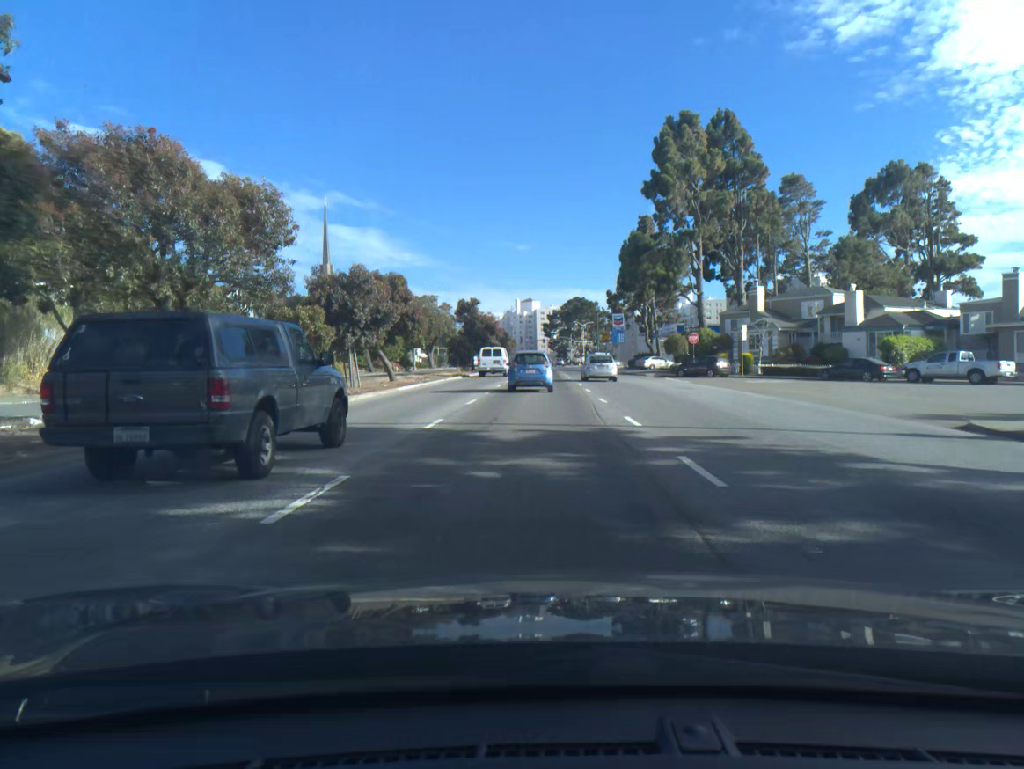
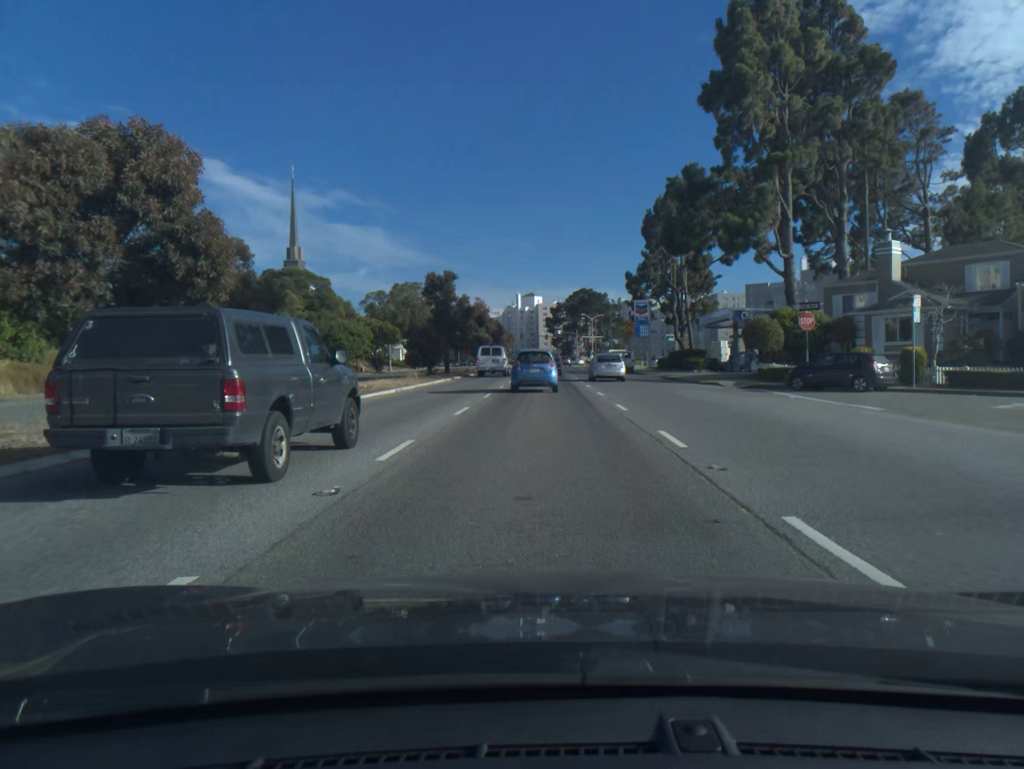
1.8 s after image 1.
(0.0, +25.4) m; 0°
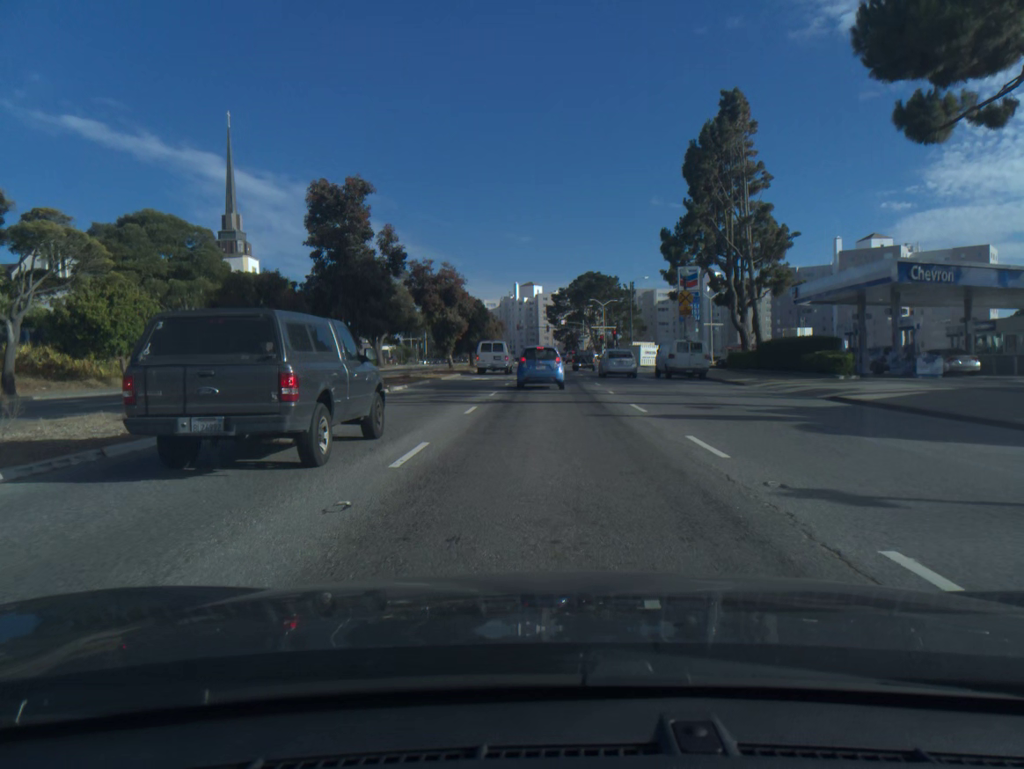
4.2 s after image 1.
(0.0, +30.3) m; 0°
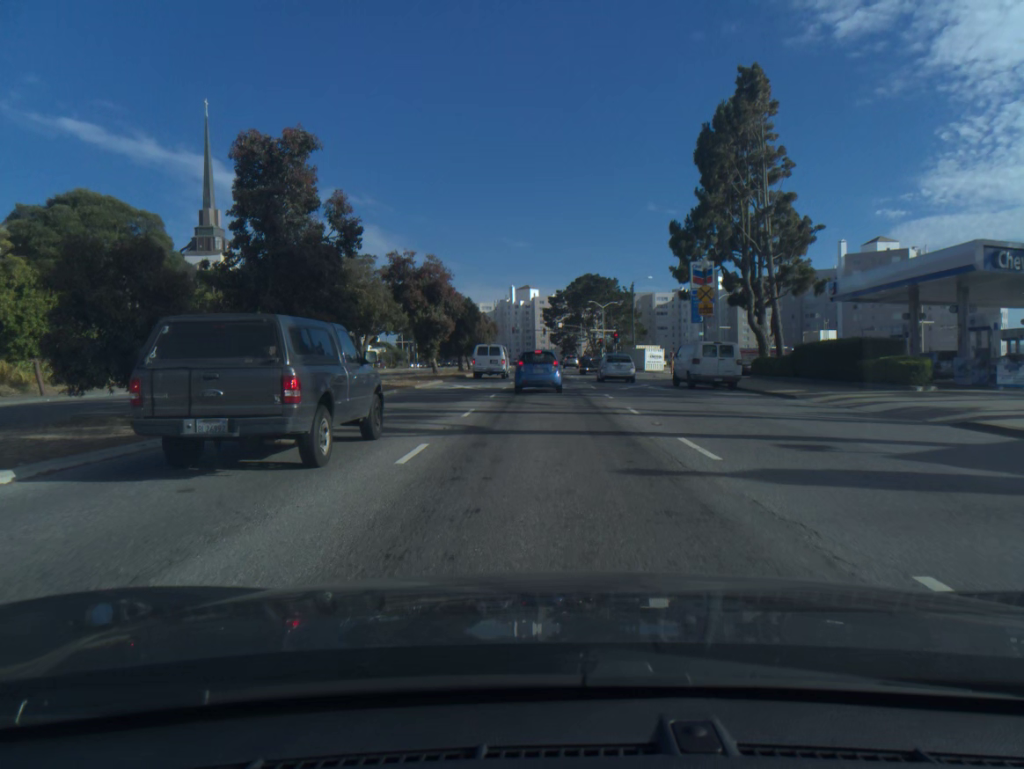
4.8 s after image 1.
(0.0, +7.1) m; 0°
